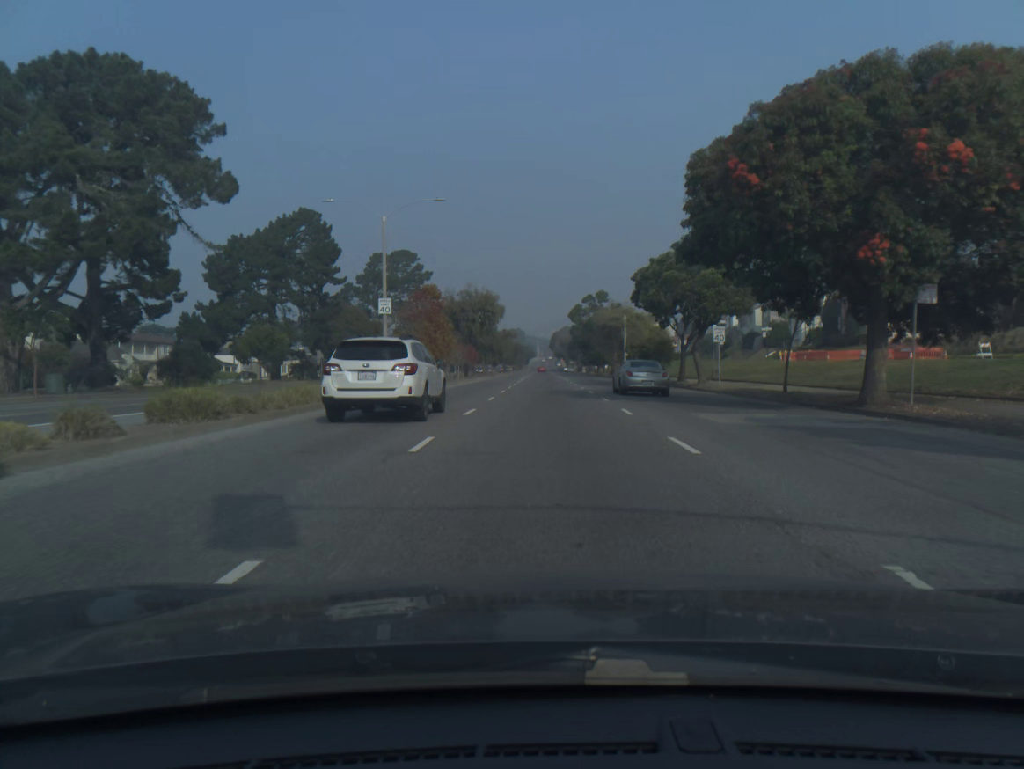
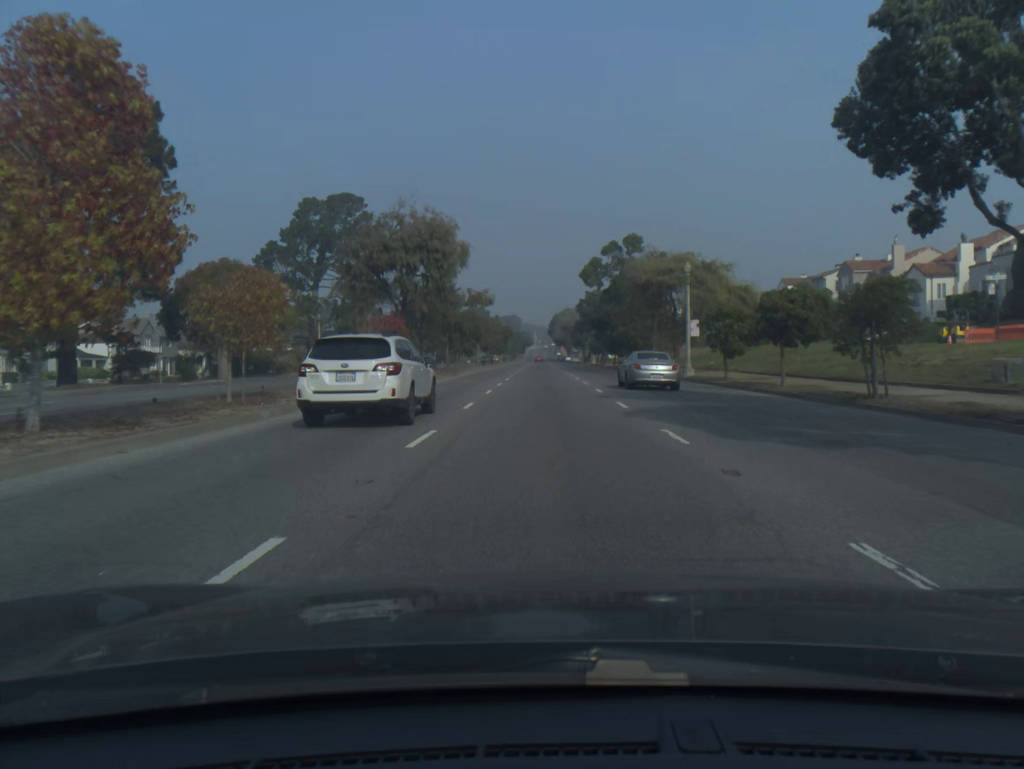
(+0.1, +35.8) m; 0°
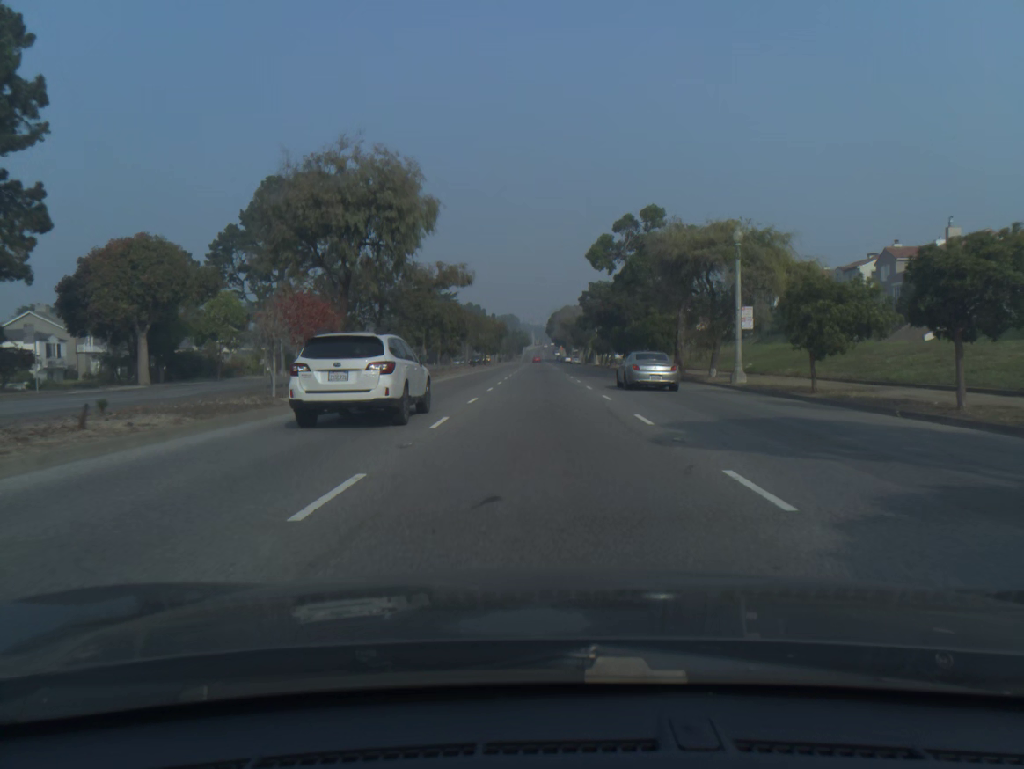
(0.0, +12.0) m; 0°
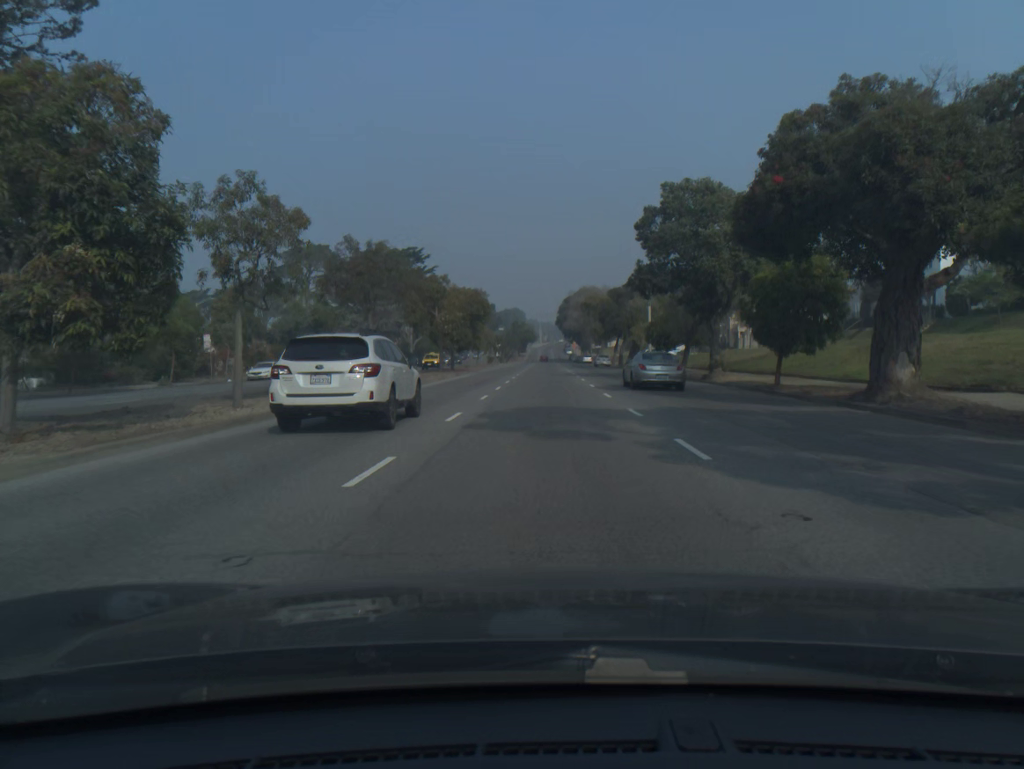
(-0.2, +48.9) m; -1°
